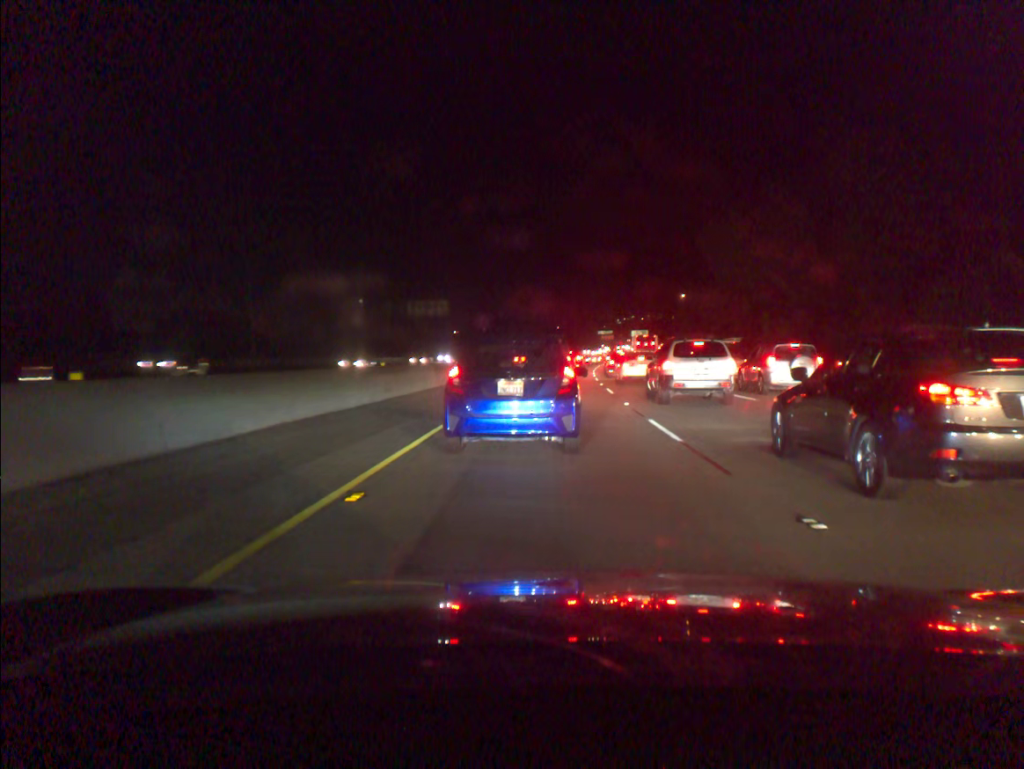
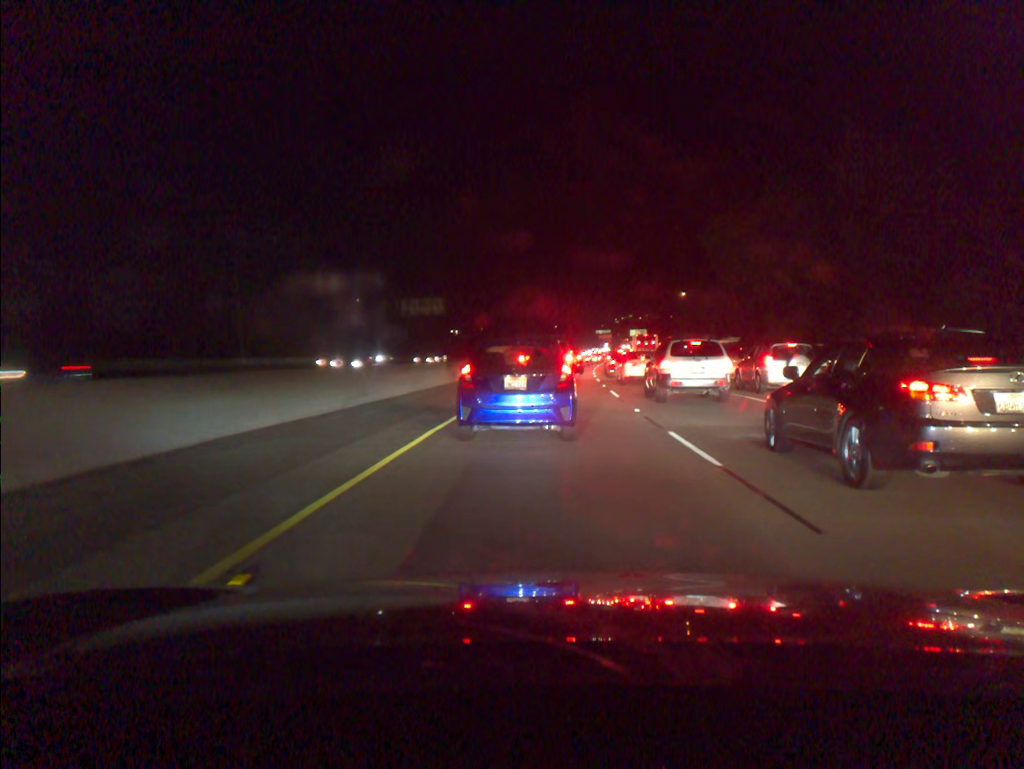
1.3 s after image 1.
(0.0, +2.6) m; 0°
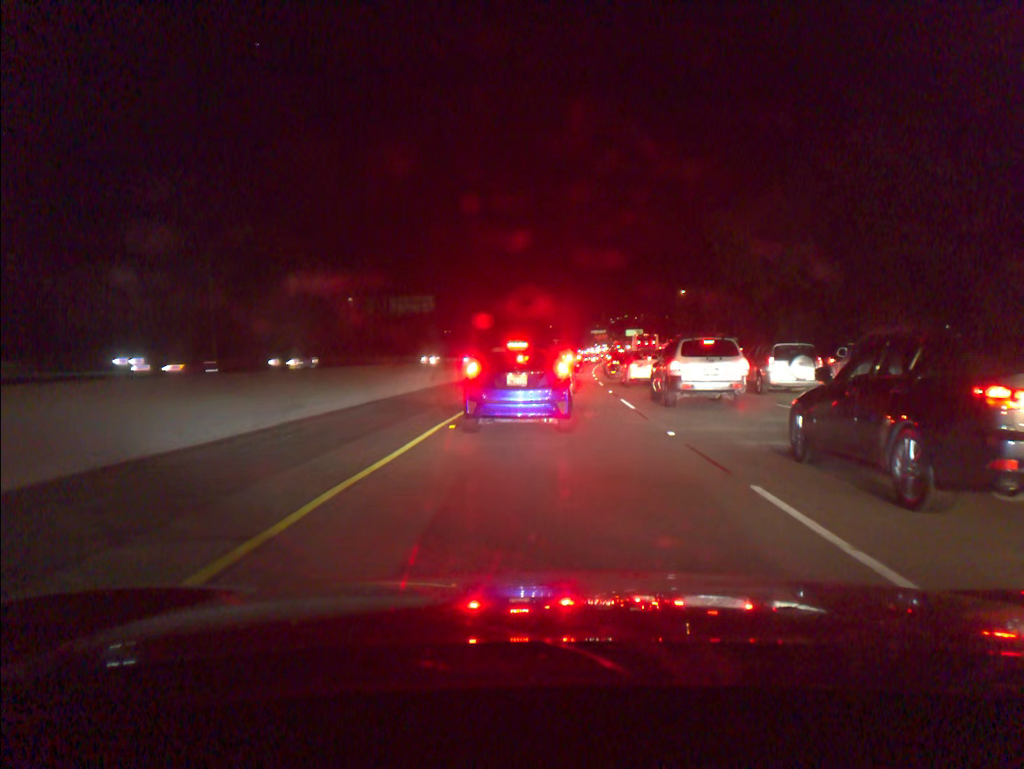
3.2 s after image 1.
(0.0, +5.2) m; 0°
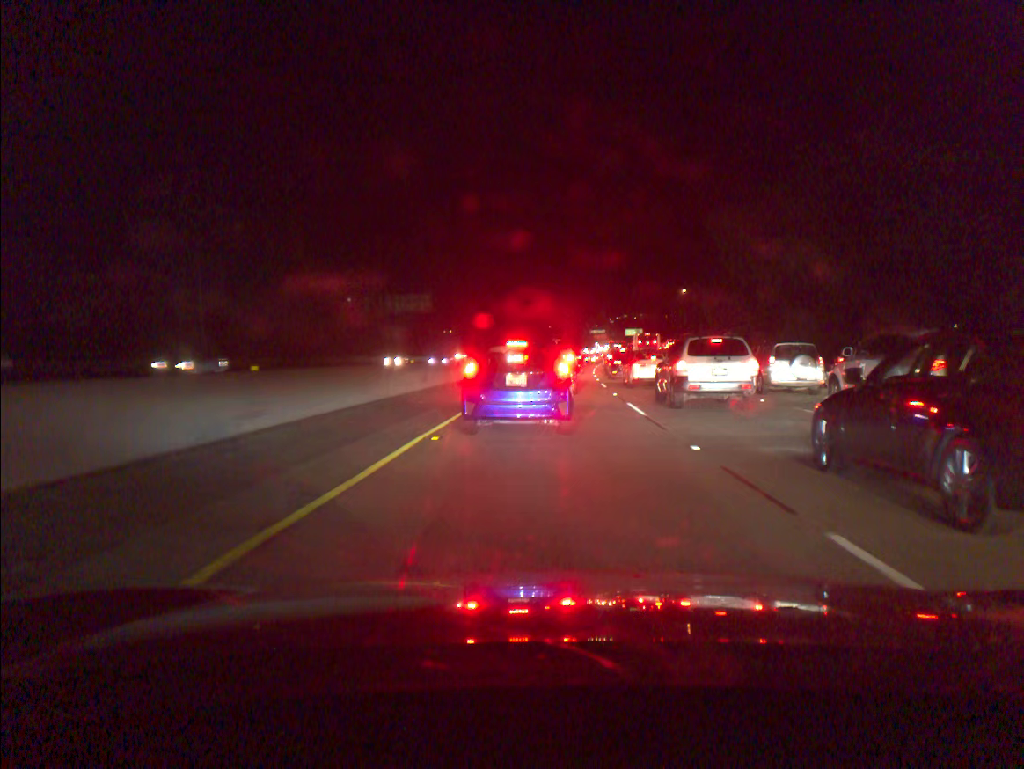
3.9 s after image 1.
(0.0, +2.0) m; -1°
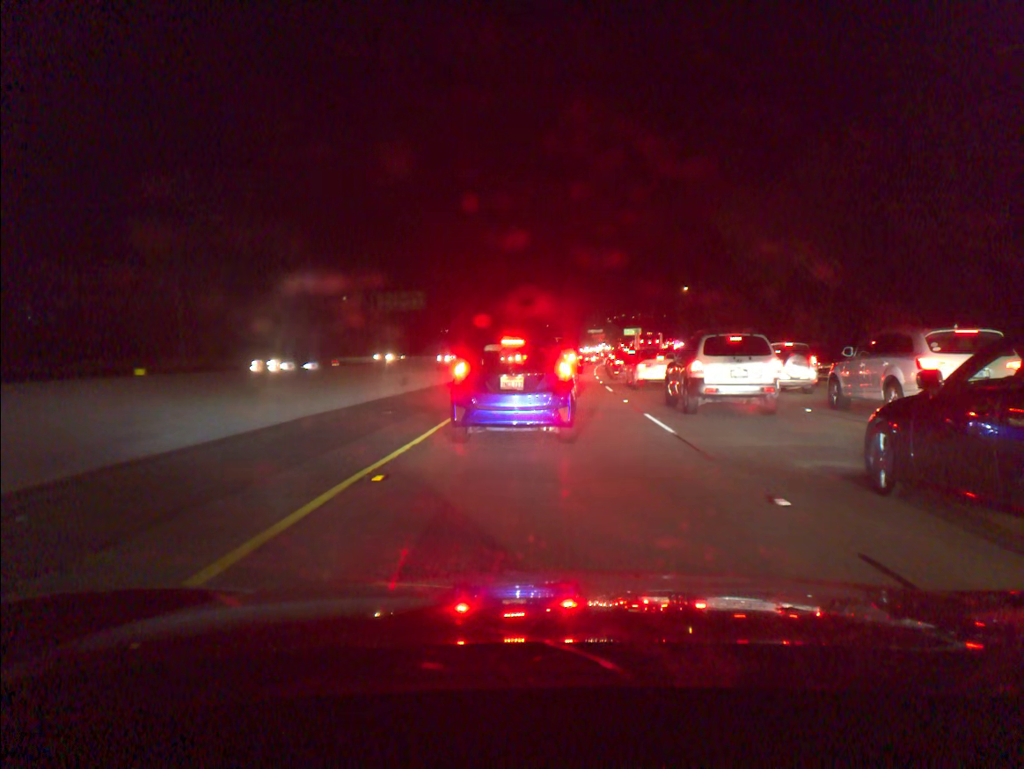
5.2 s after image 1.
(0.0, +3.8) m; +1°
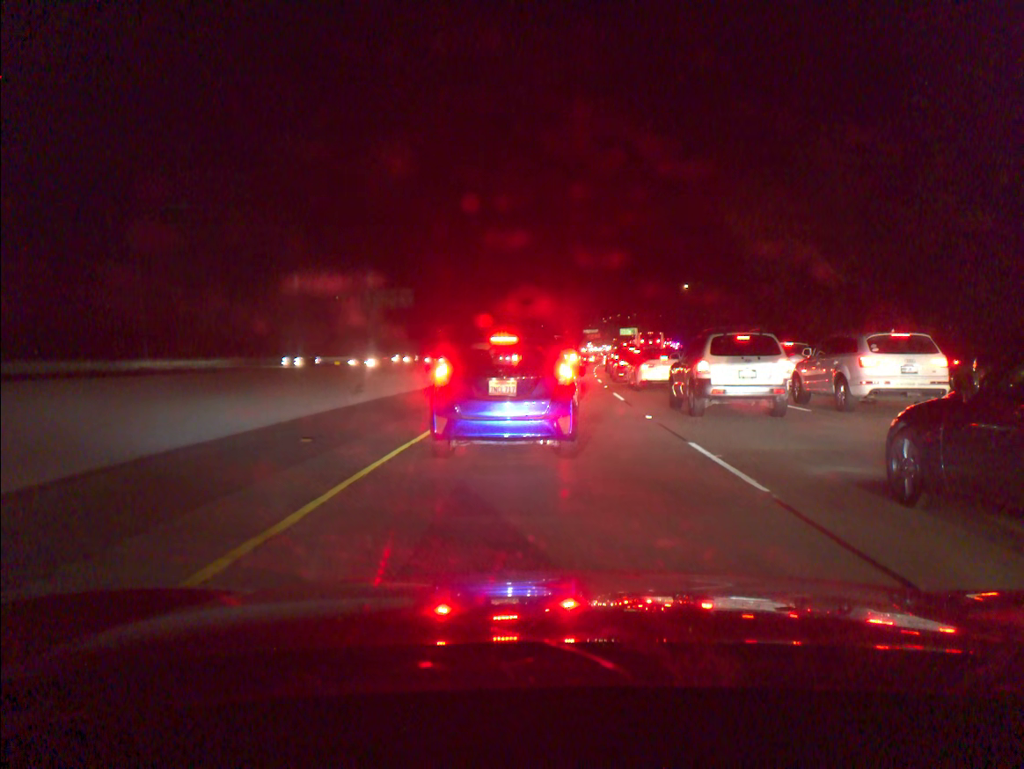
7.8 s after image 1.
(0.0, +5.4) m; +1°
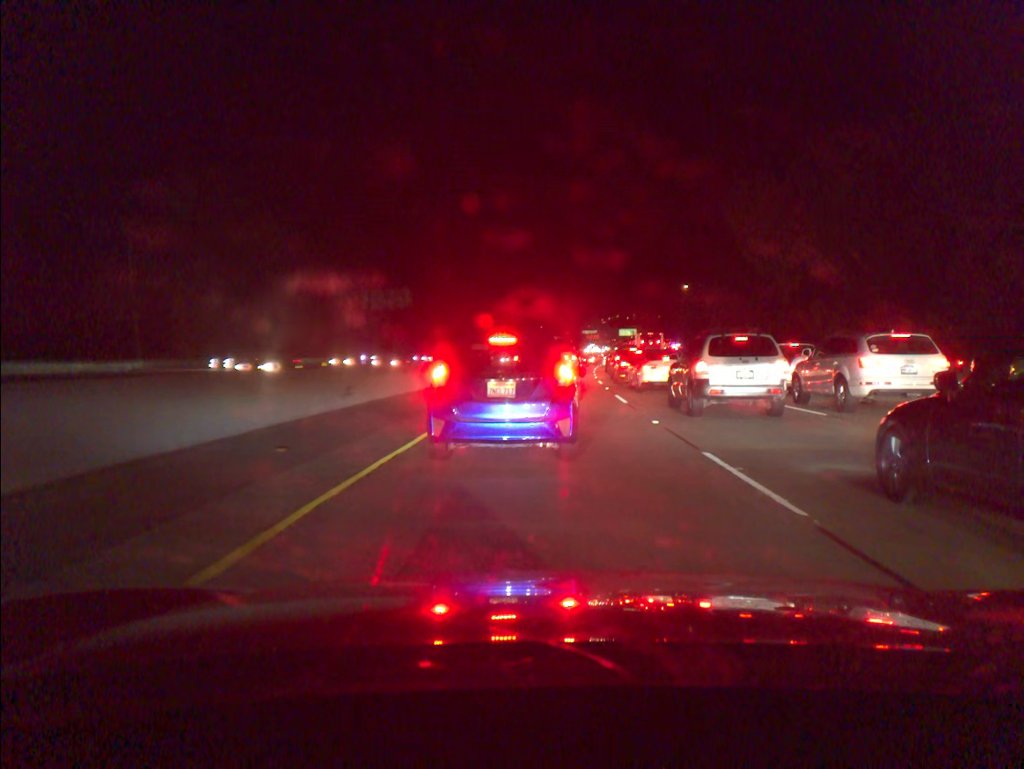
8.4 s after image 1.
(0.0, +1.0) m; 0°
